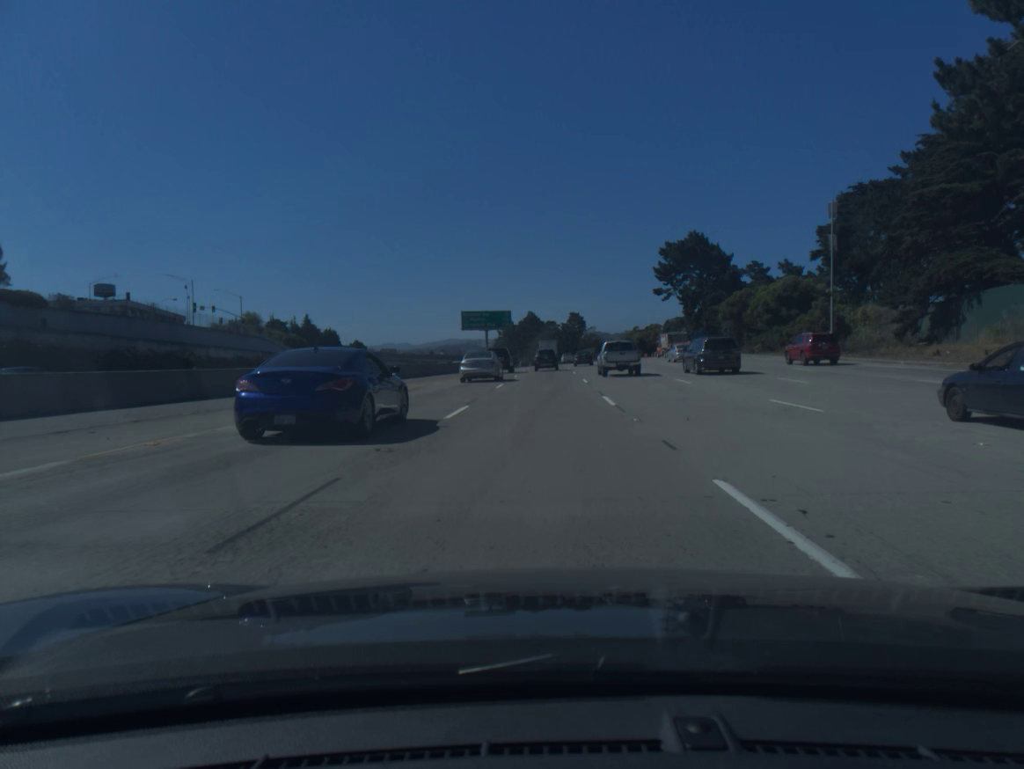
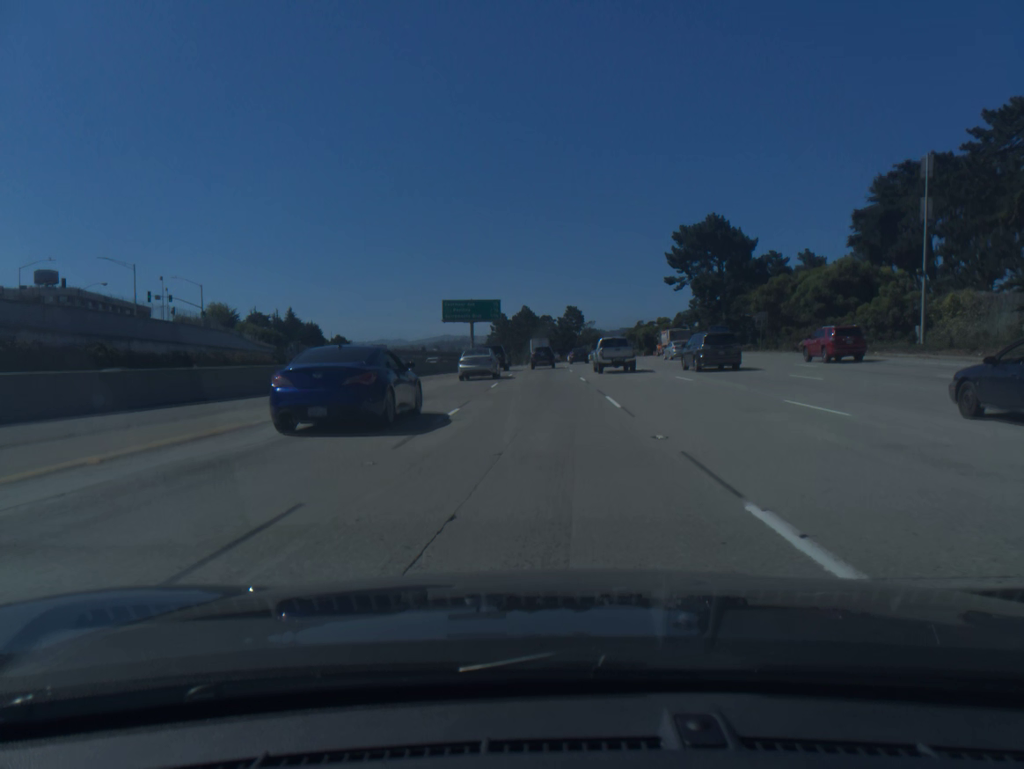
(0.0, +16.0) m; 0°
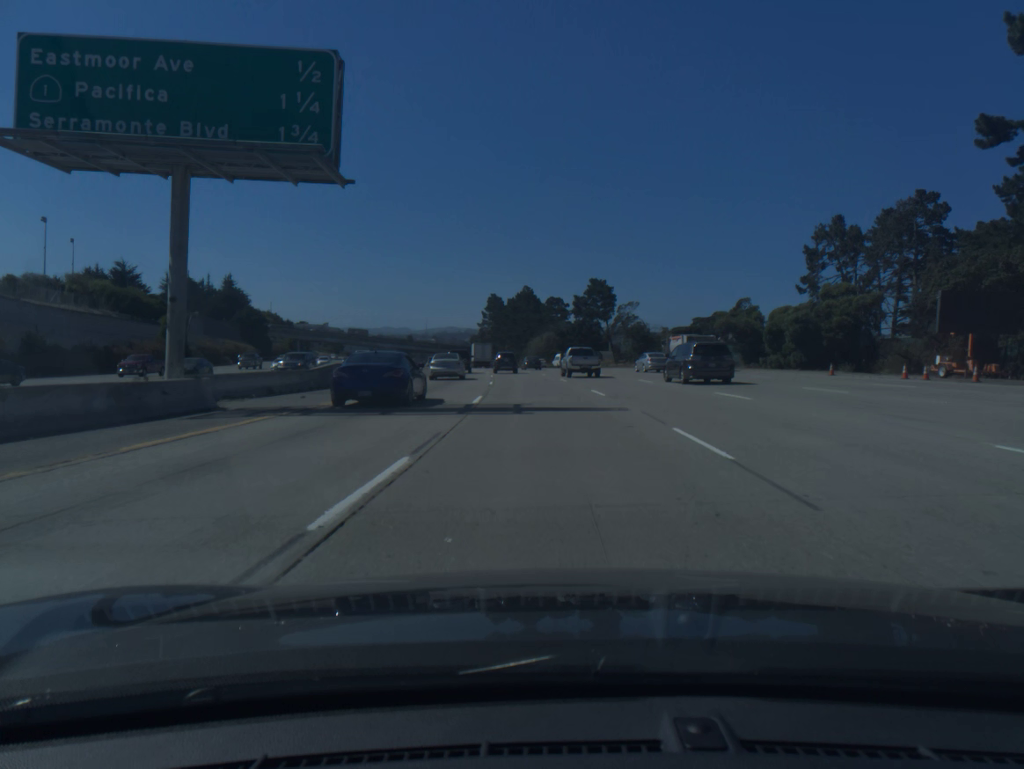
(-0.1, +81.0) m; 0°
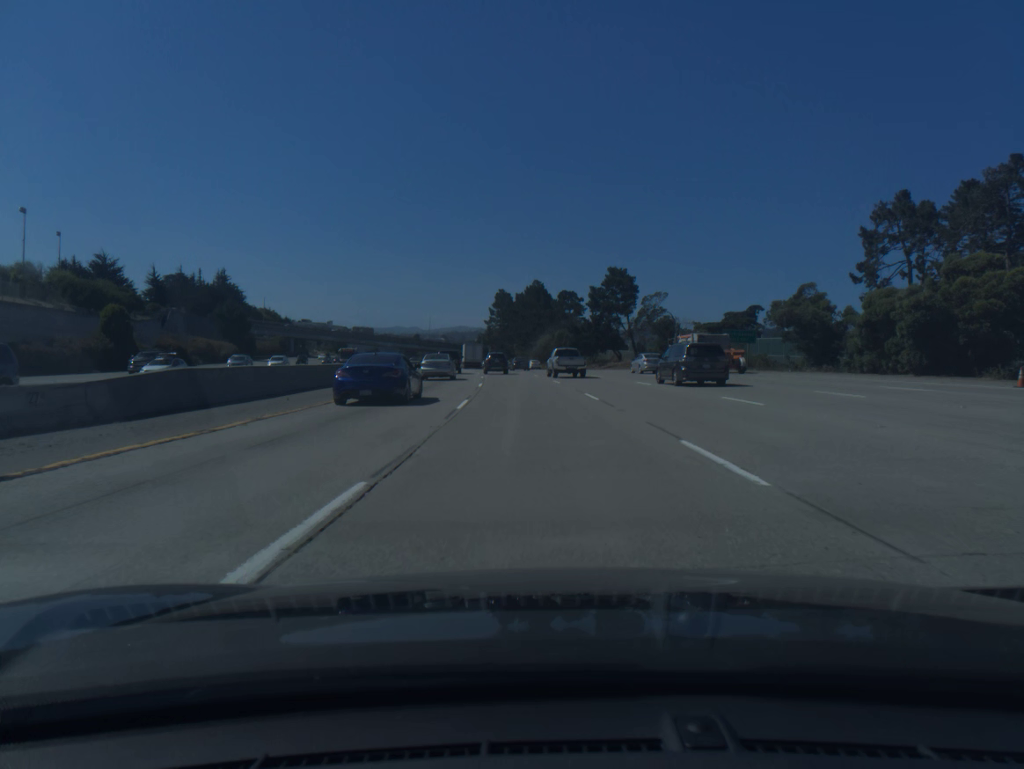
(-0.1, +16.3) m; -1°
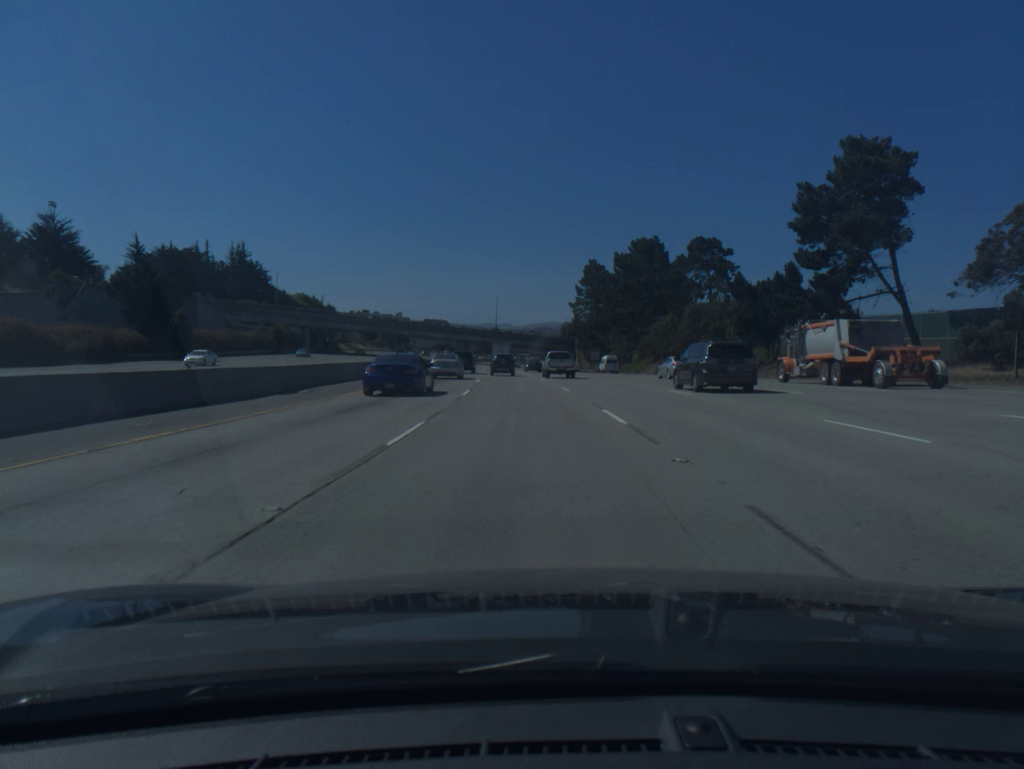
(-3.4, +66.2) m; -6°
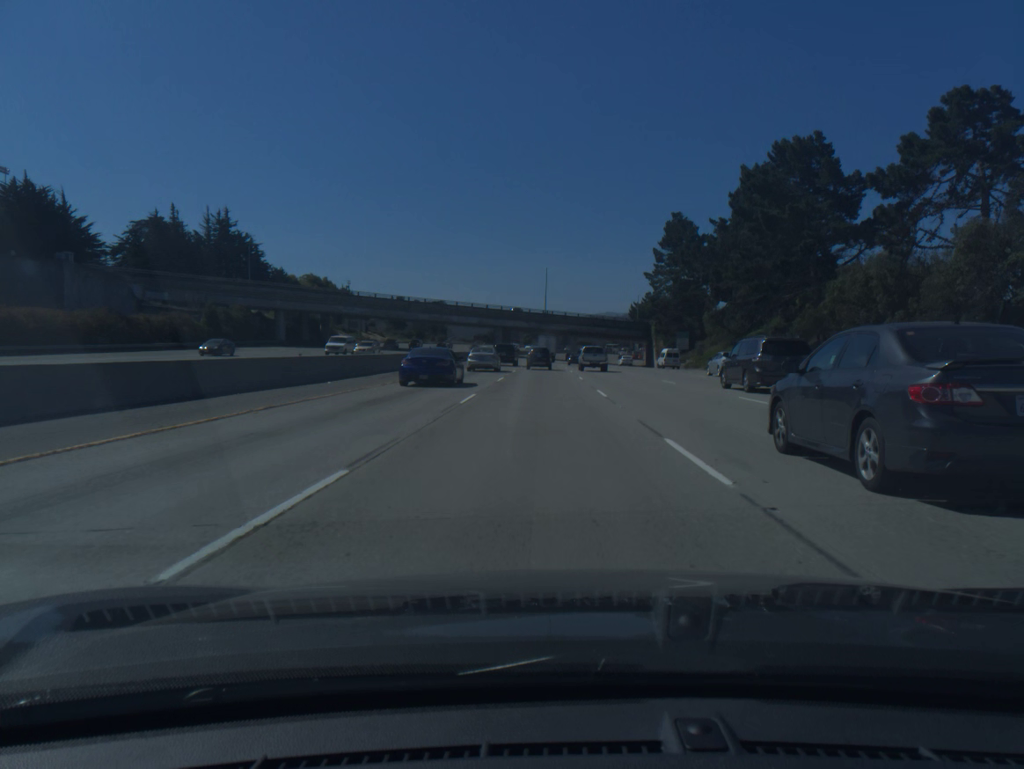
(-2.0, +50.6) m; -4°
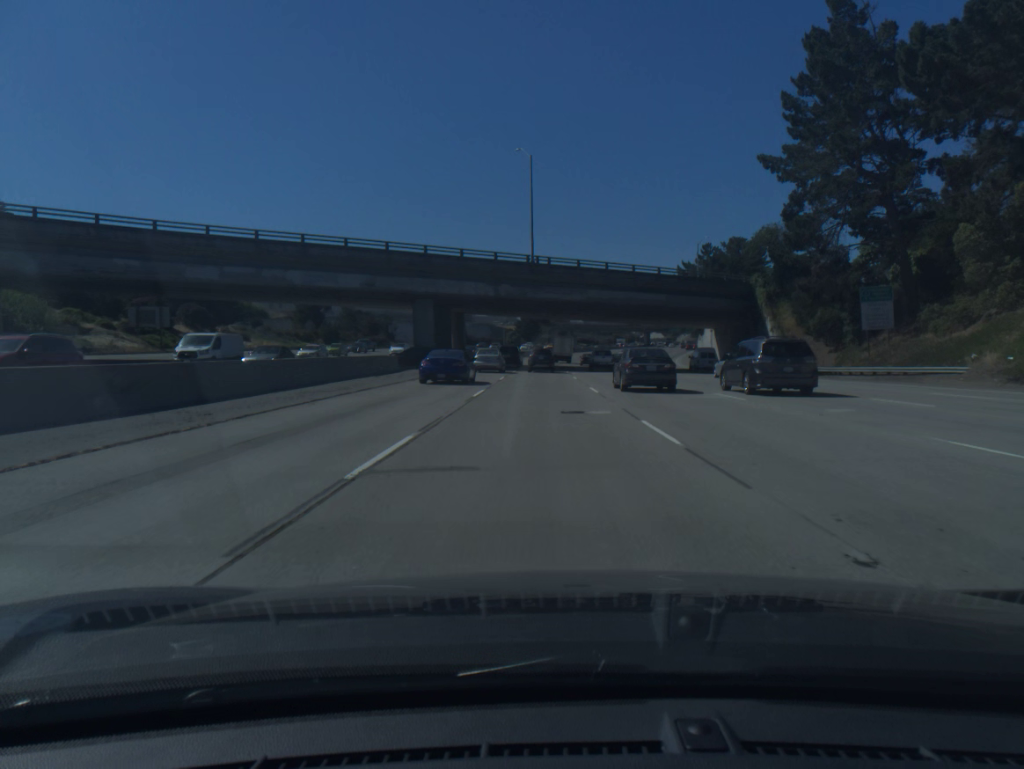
(0.0, +84.2) m; +1°
